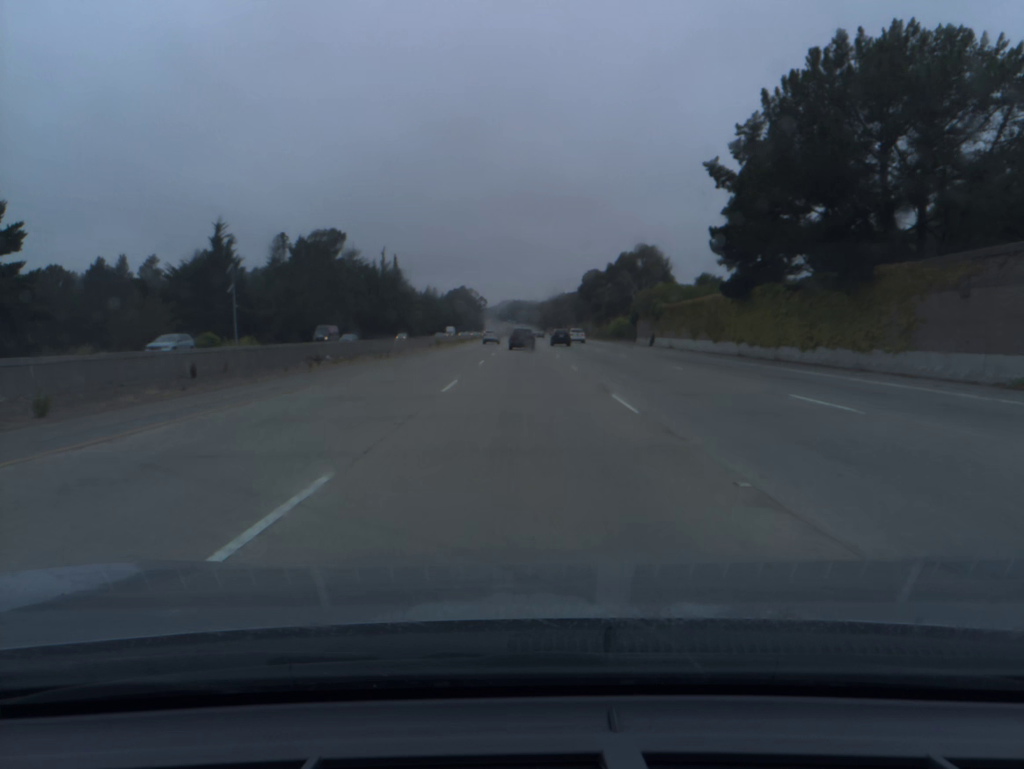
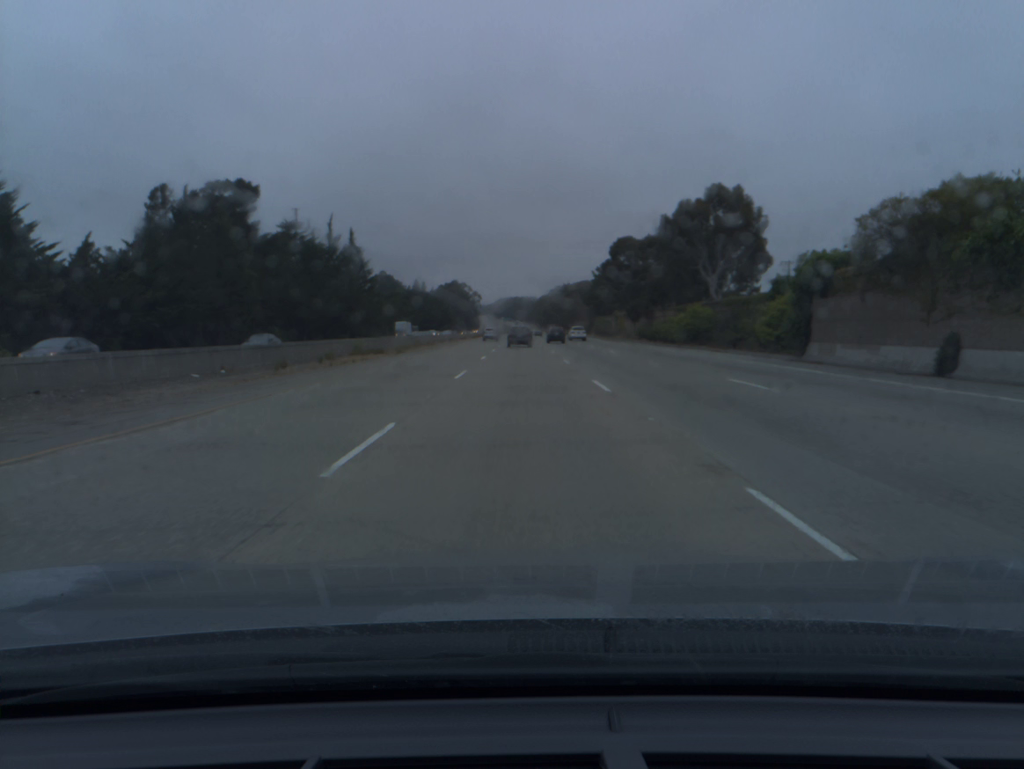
(+0.1, +54.4) m; 0°
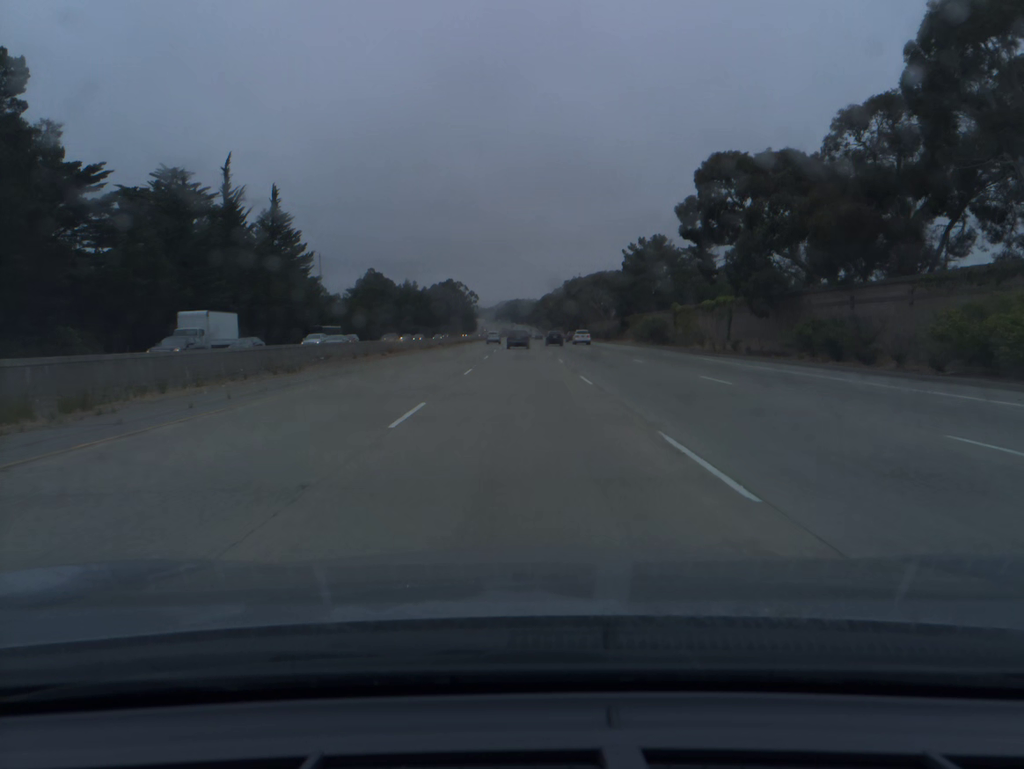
(0.0, +55.0) m; 0°
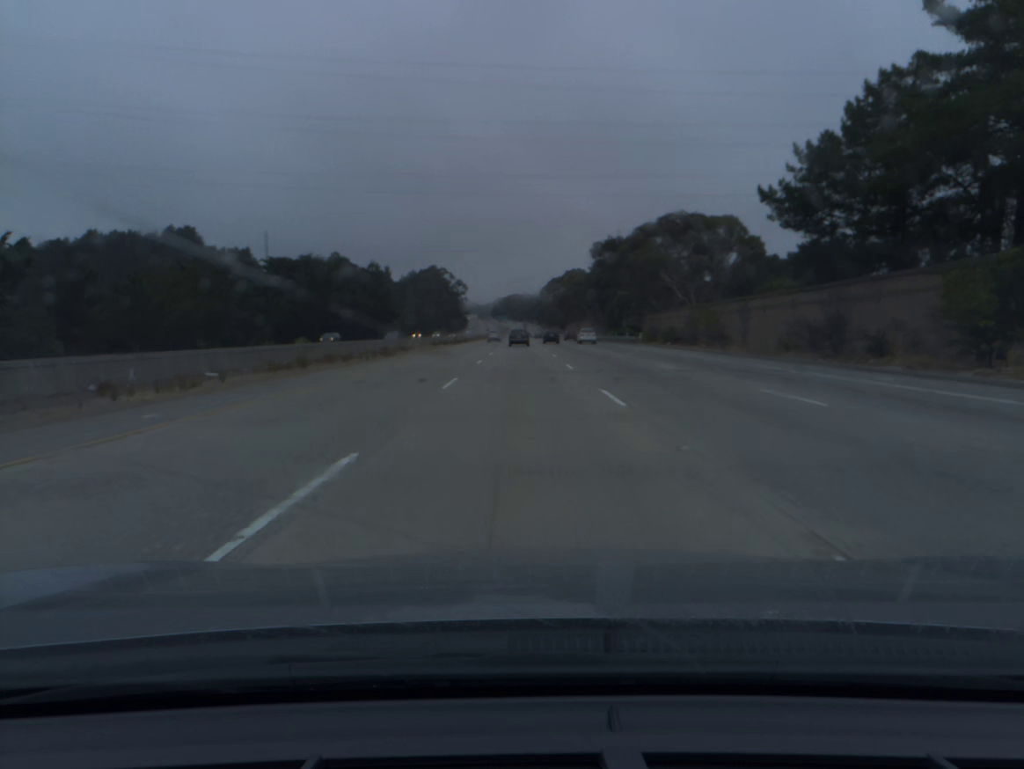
(-0.1, +93.9) m; 0°
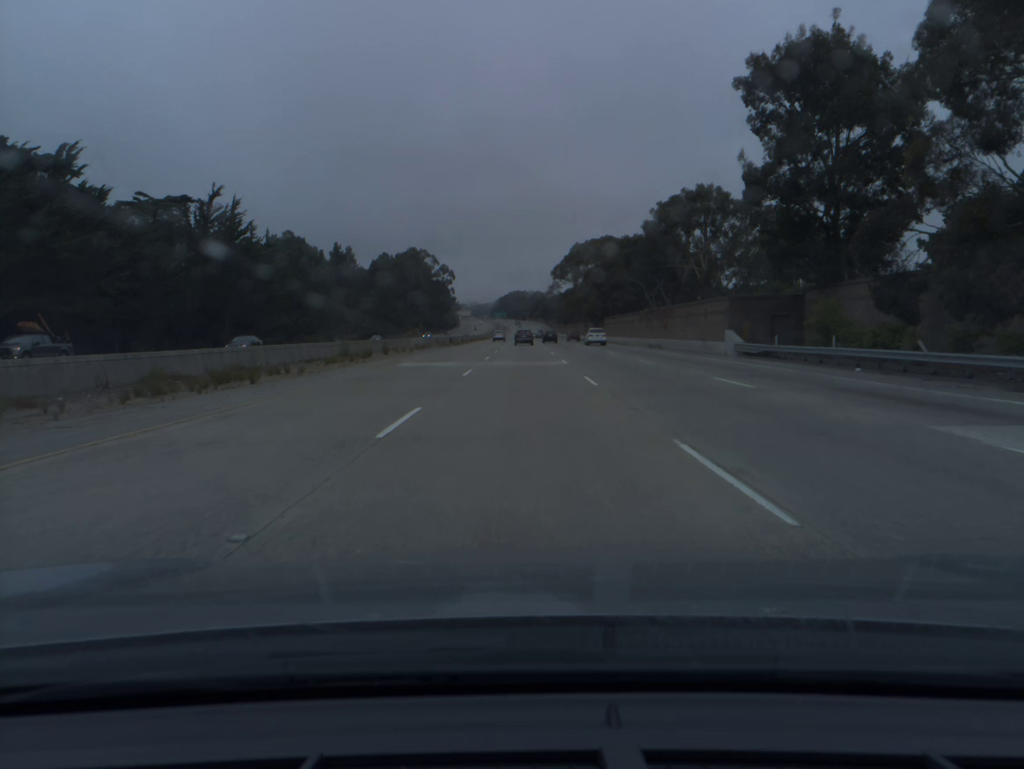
(-0.1, +96.9) m; 0°
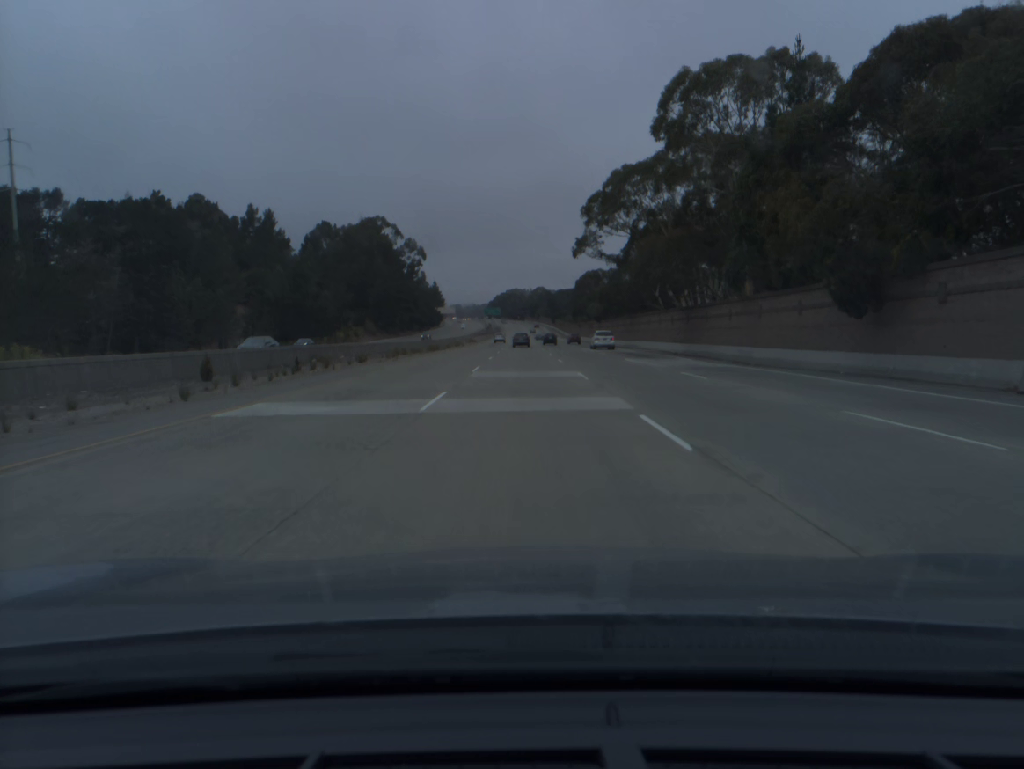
(+0.1, +98.2) m; 0°
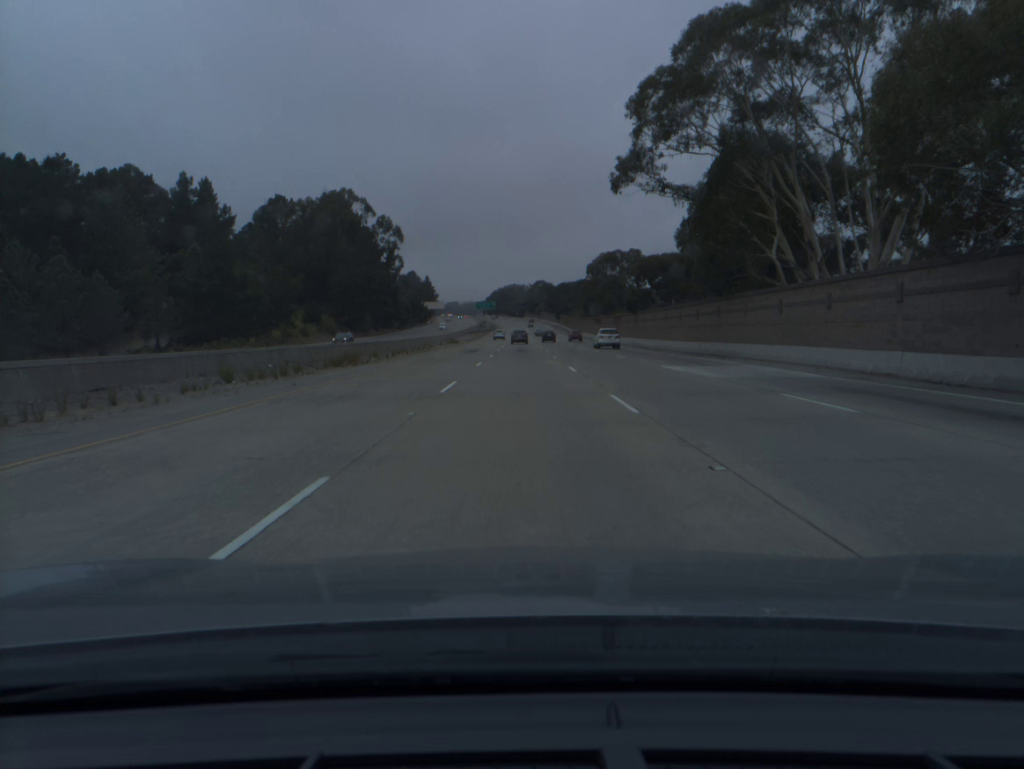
(0.0, +40.0) m; 0°
